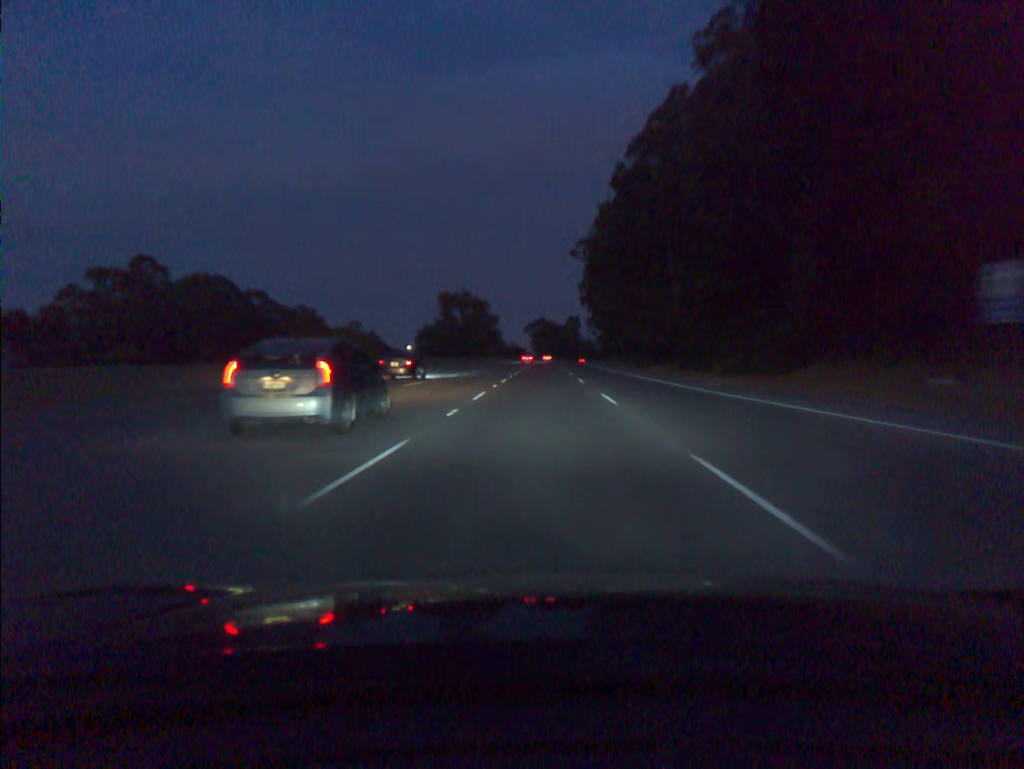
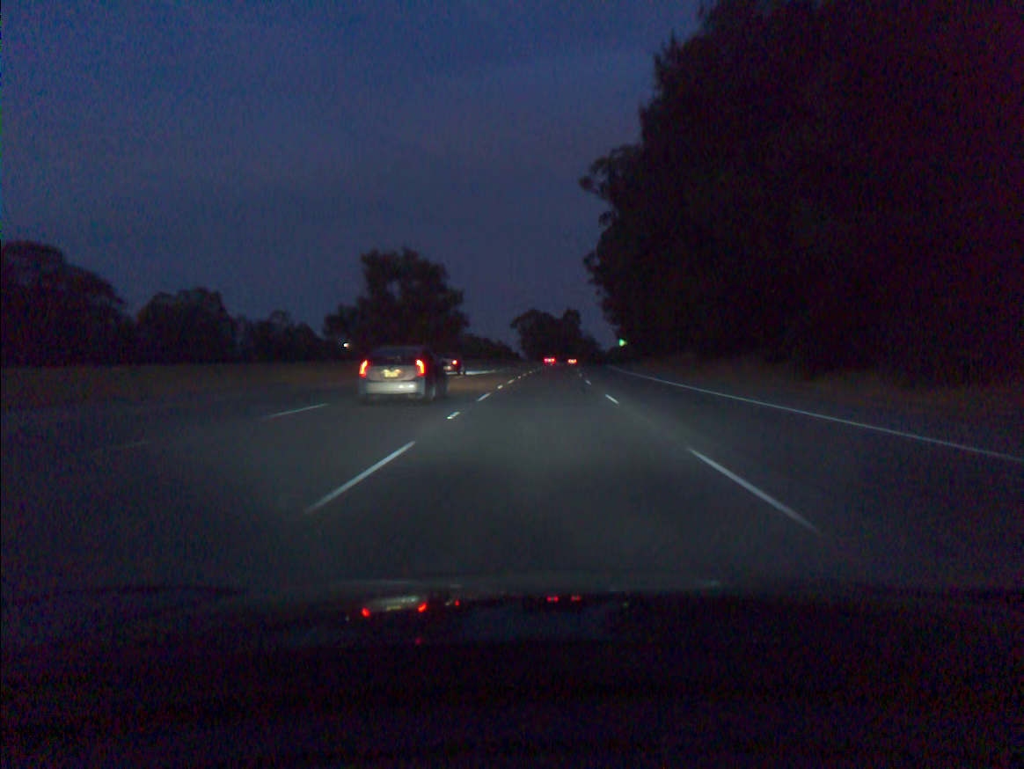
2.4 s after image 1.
(+0.1, +73.1) m; +1°
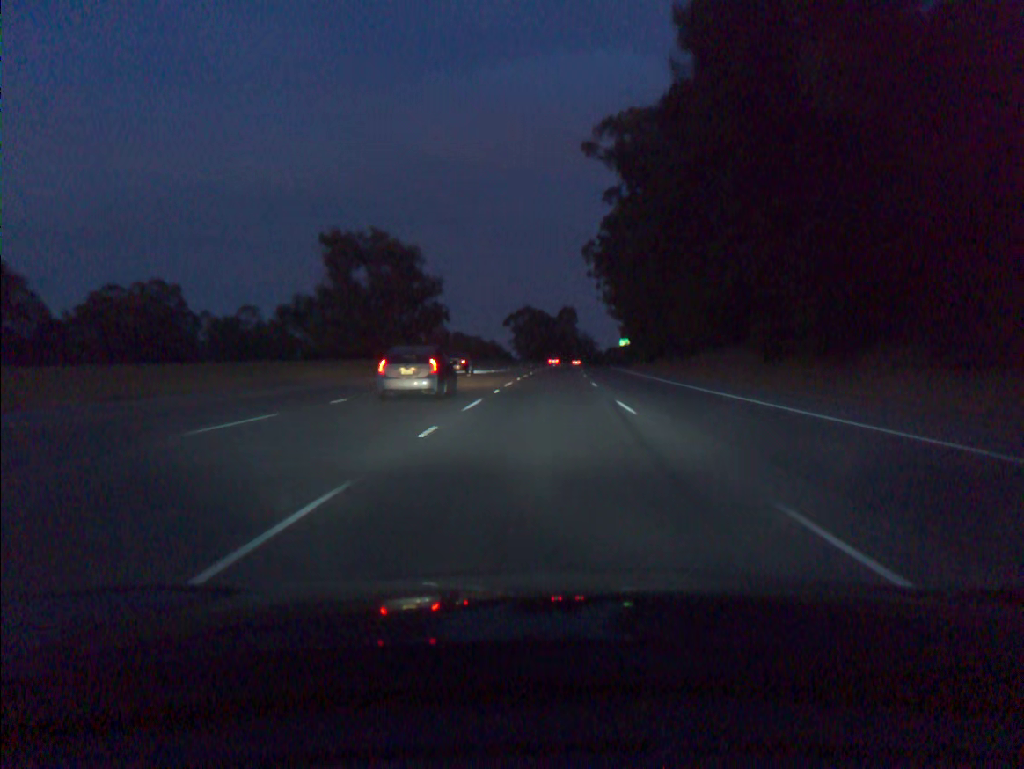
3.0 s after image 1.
(+0.1, +18.3) m; 0°
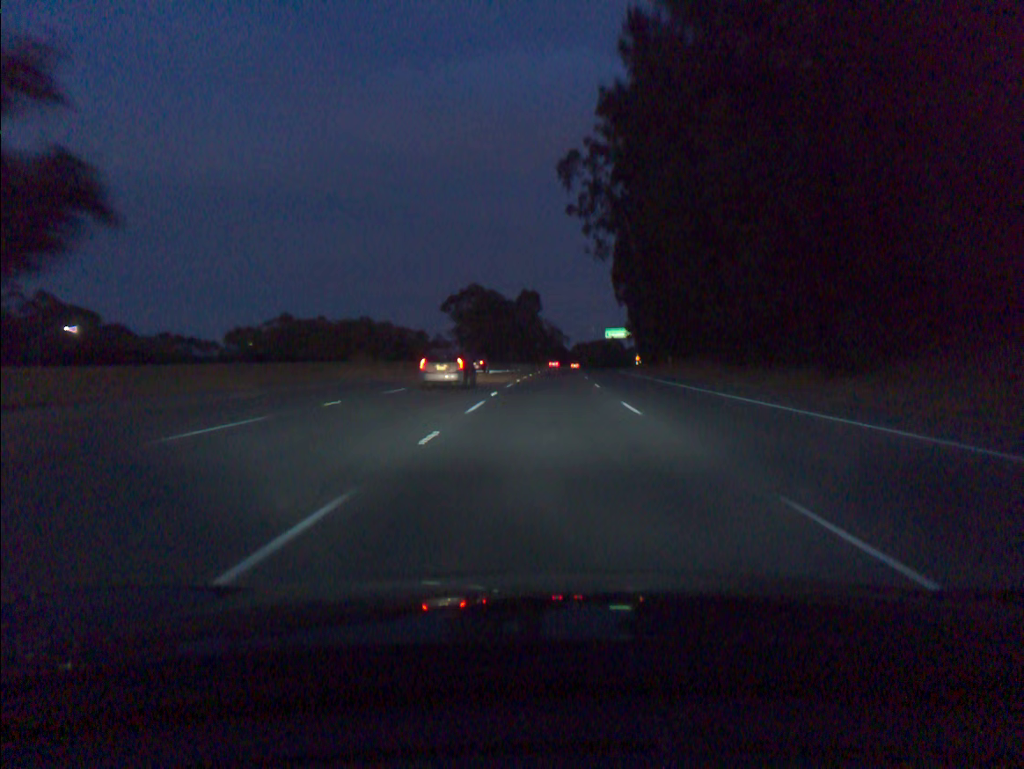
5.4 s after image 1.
(+1.7, +73.3) m; +3°
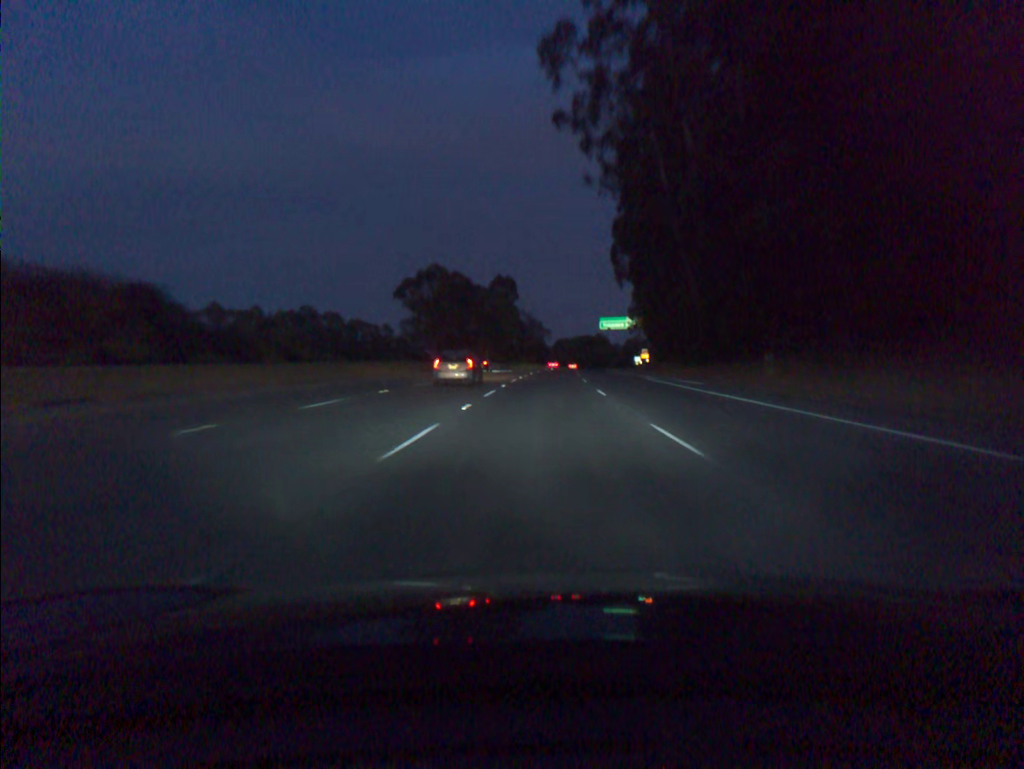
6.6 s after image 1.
(+0.5, +36.7) m; +1°
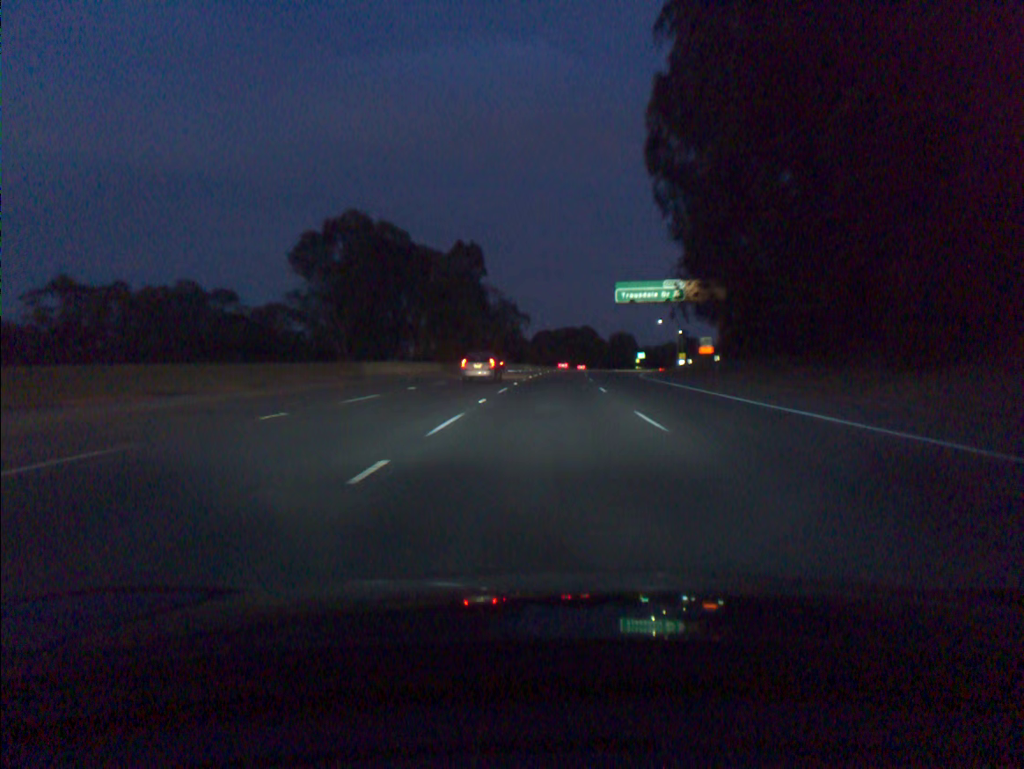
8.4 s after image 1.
(+0.7, +55.2) m; +1°
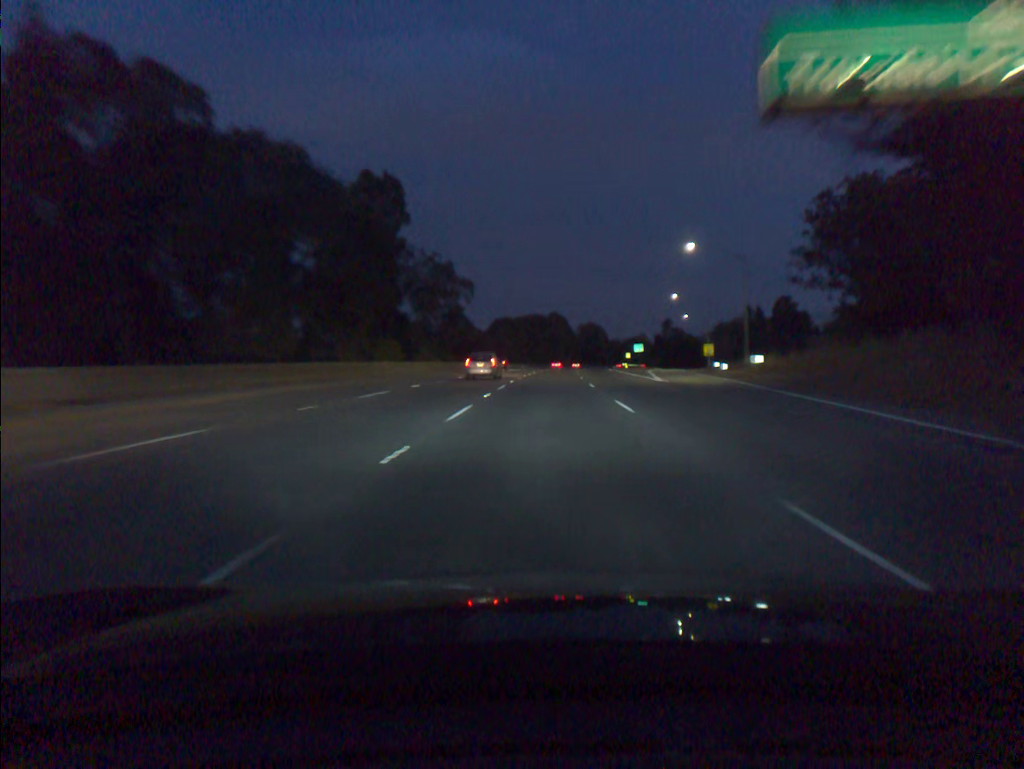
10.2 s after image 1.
(+1.2, +55.4) m; +3°
